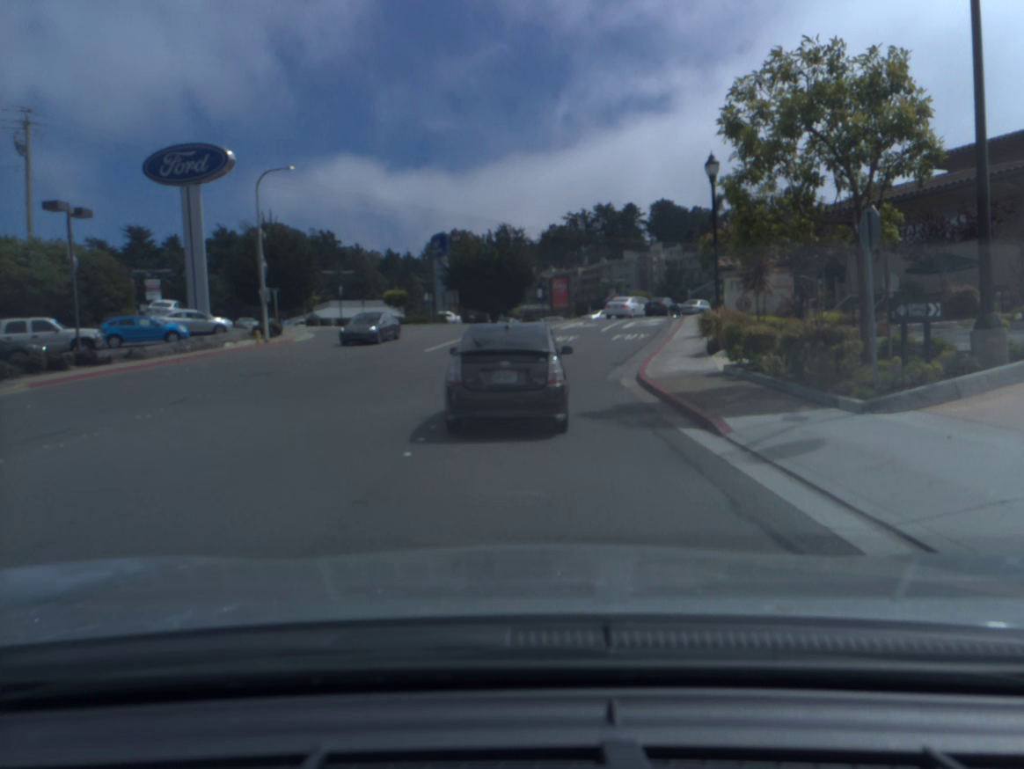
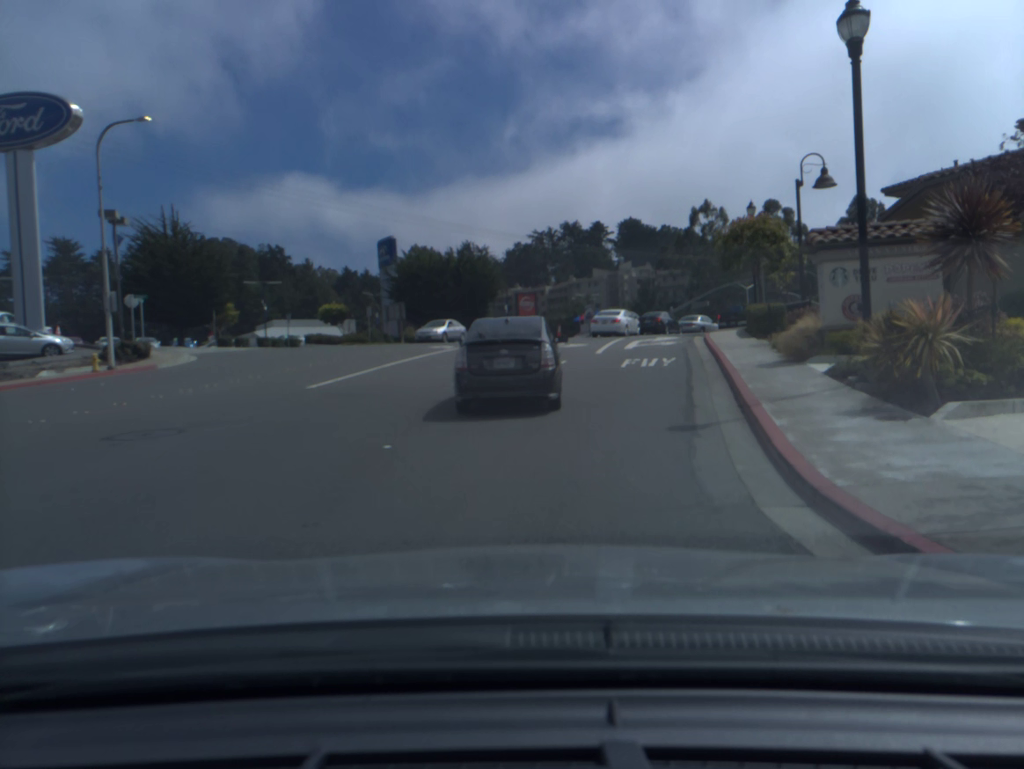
(+0.1, +12.6) m; +3°
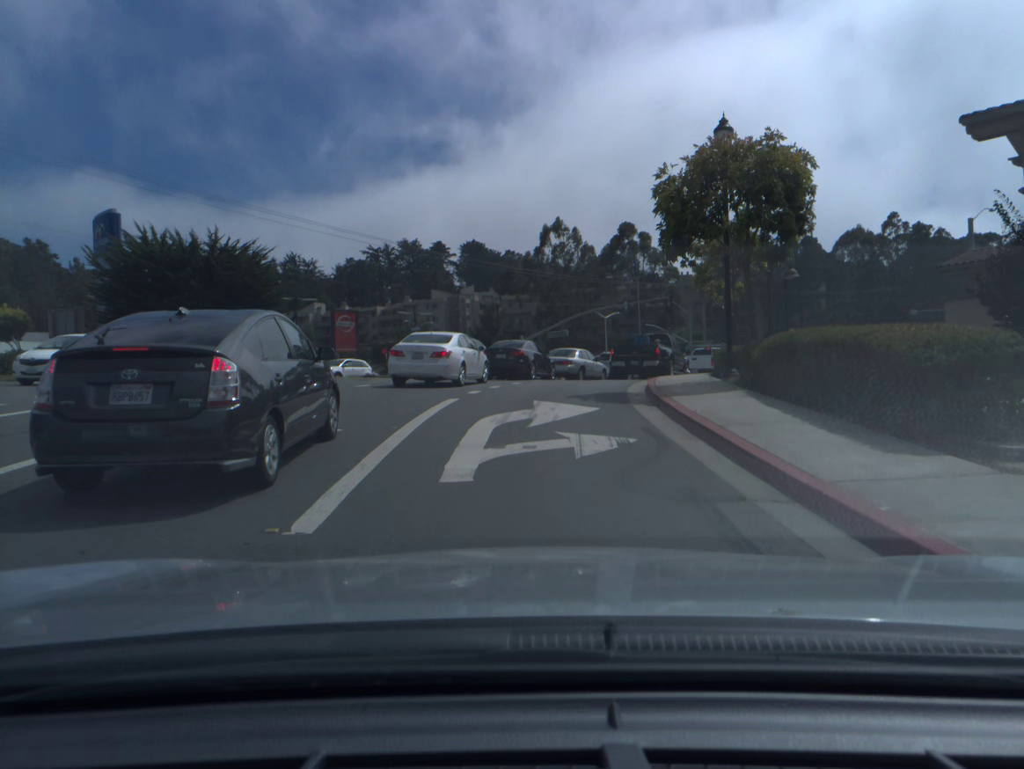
(+2.5, +20.8) m; +11°
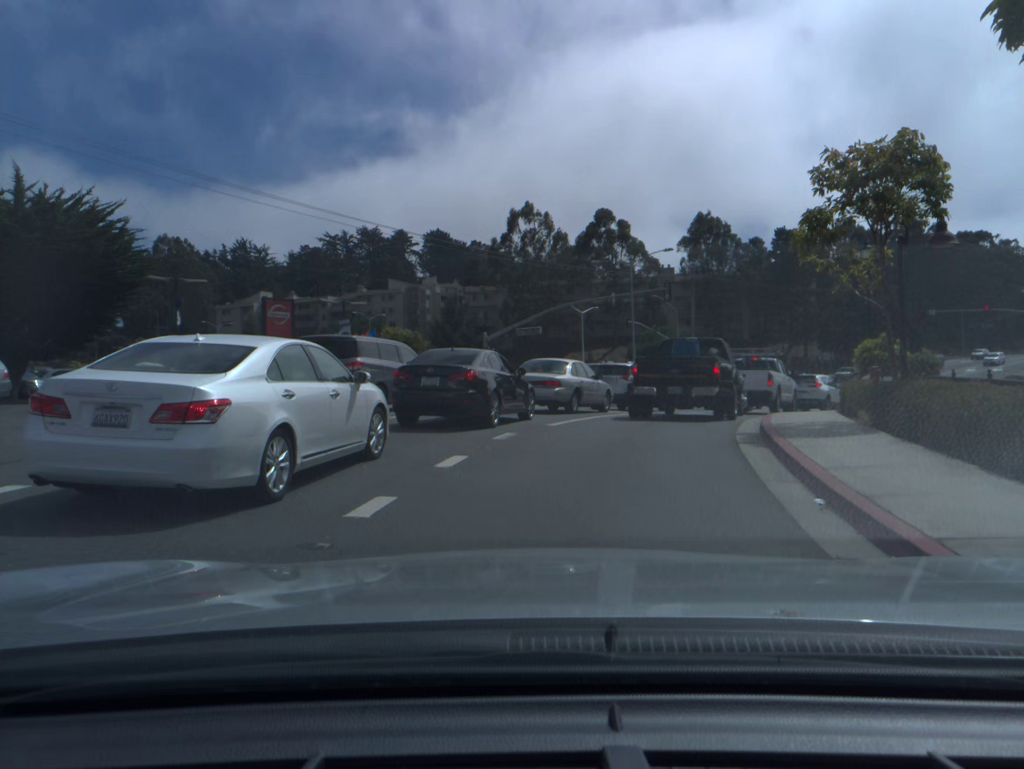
(+0.1, +13.5) m; +3°
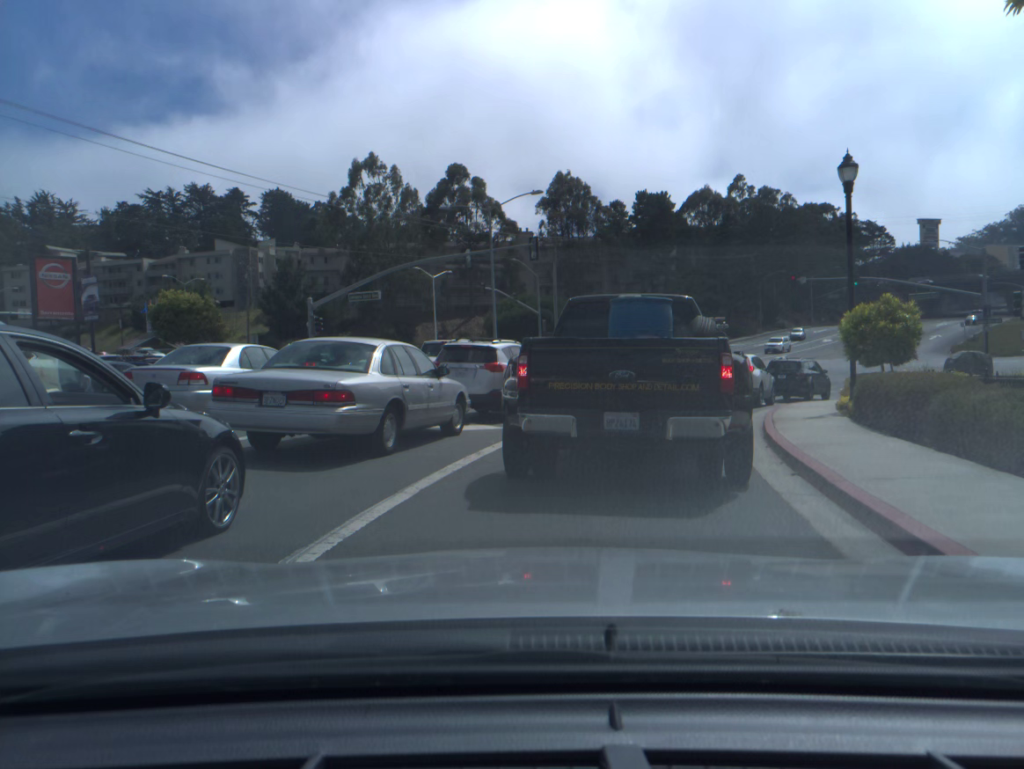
(+1.0, +11.3) m; +11°
